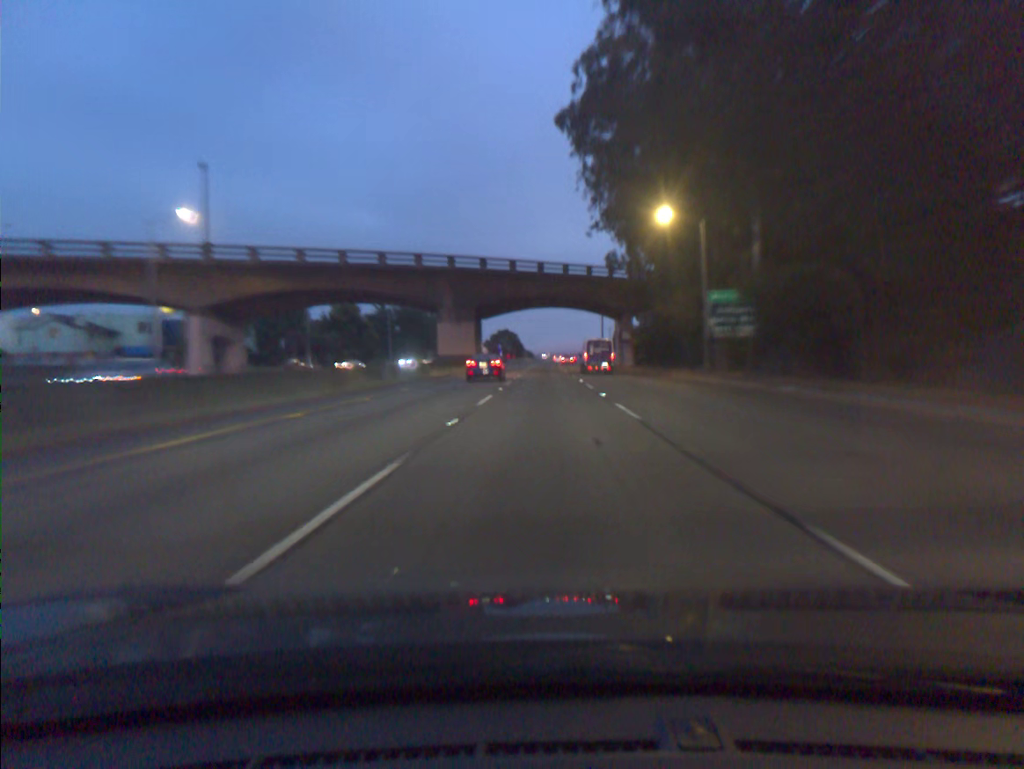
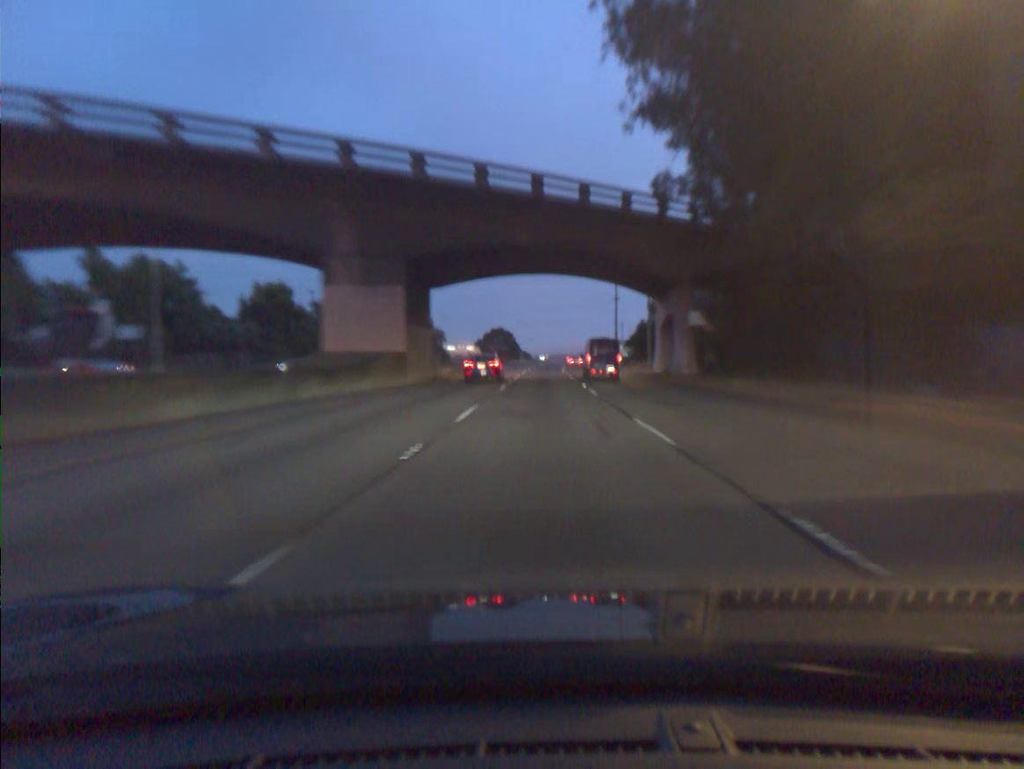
(+0.1, +34.1) m; 0°
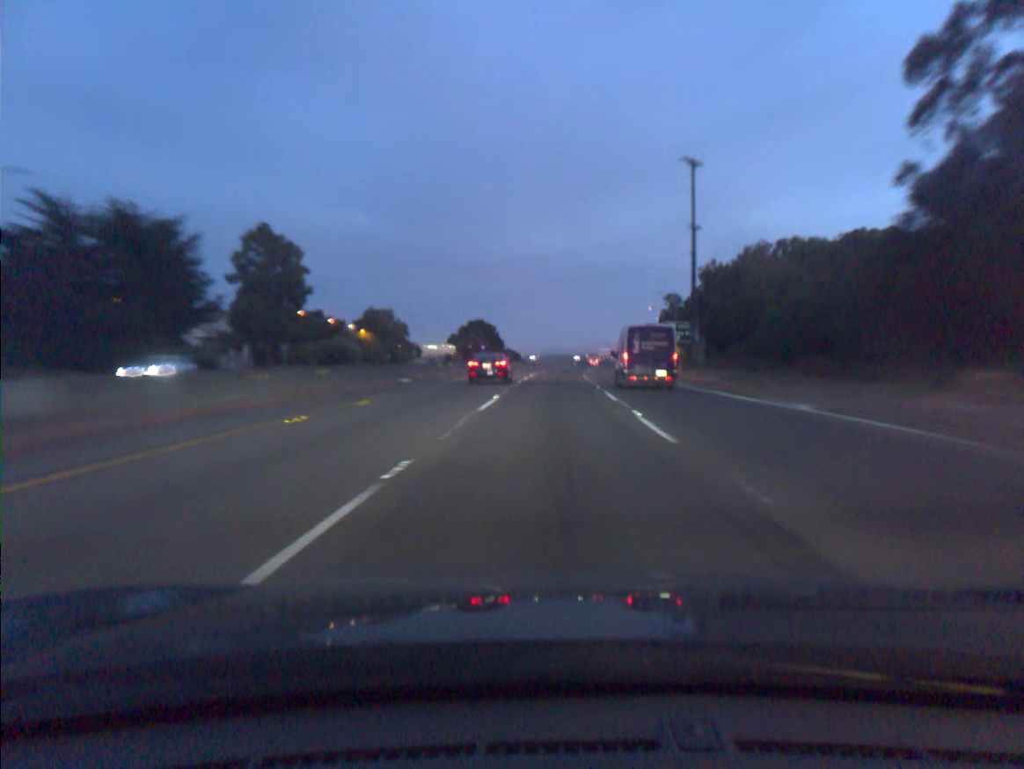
(+0.3, +70.1) m; +1°
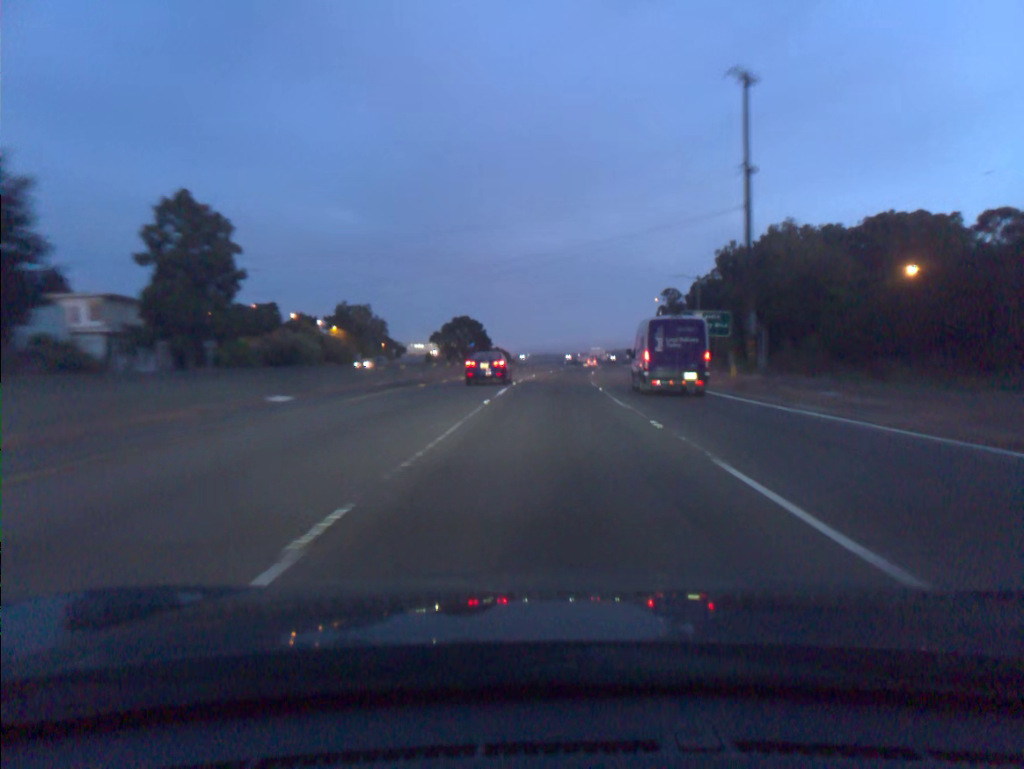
(+0.1, +17.9) m; +1°
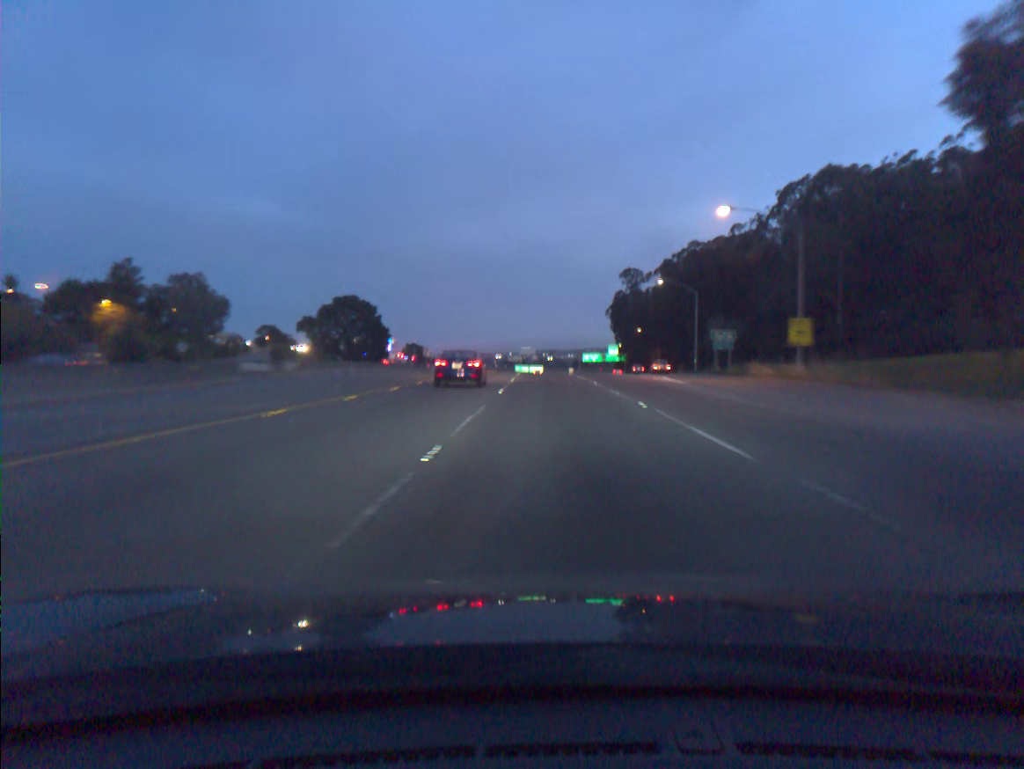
(+2.5, +71.5) m; +5°
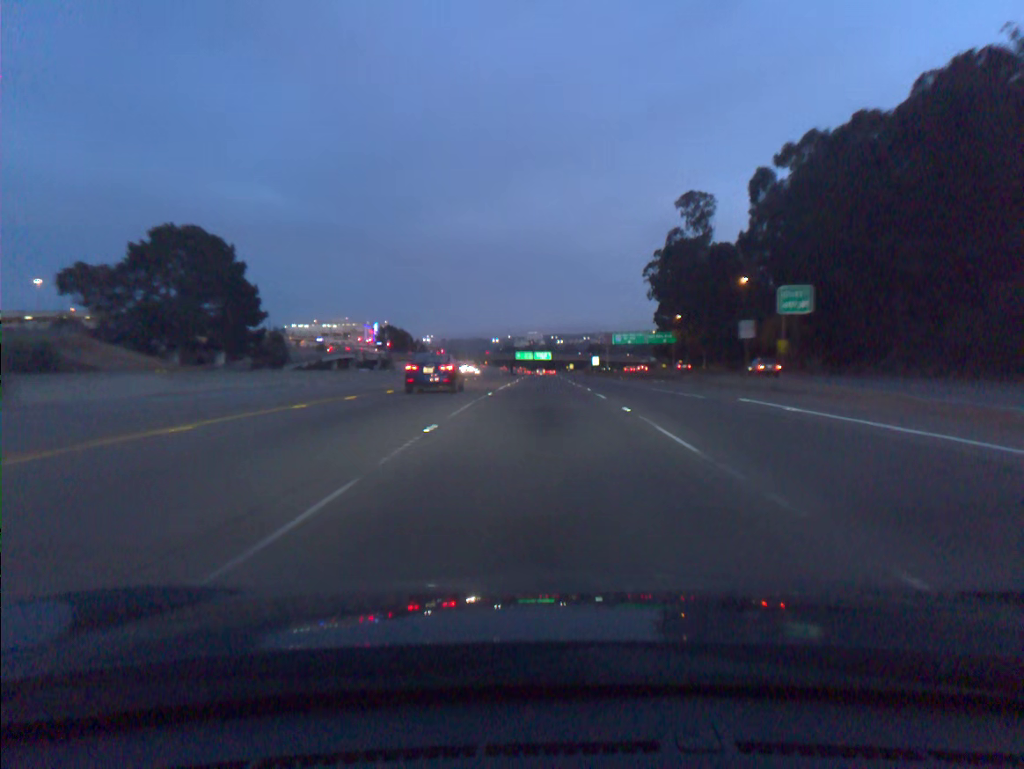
(+0.2, +86.4) m; 0°
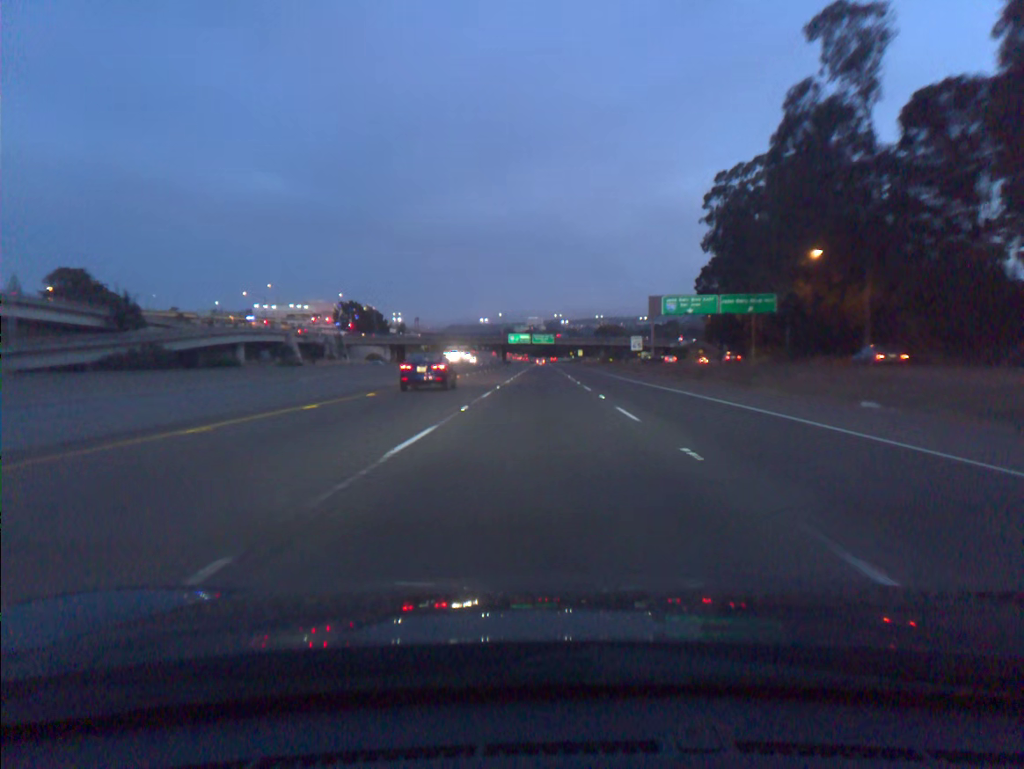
(+0.1, +67.6) m; 0°
